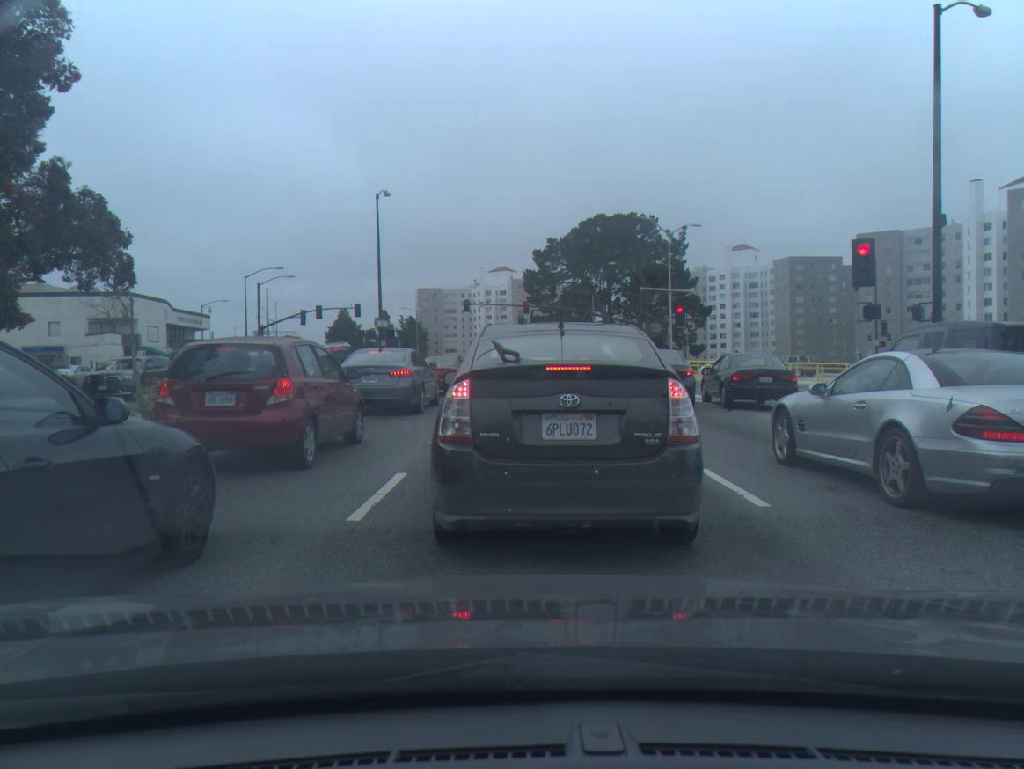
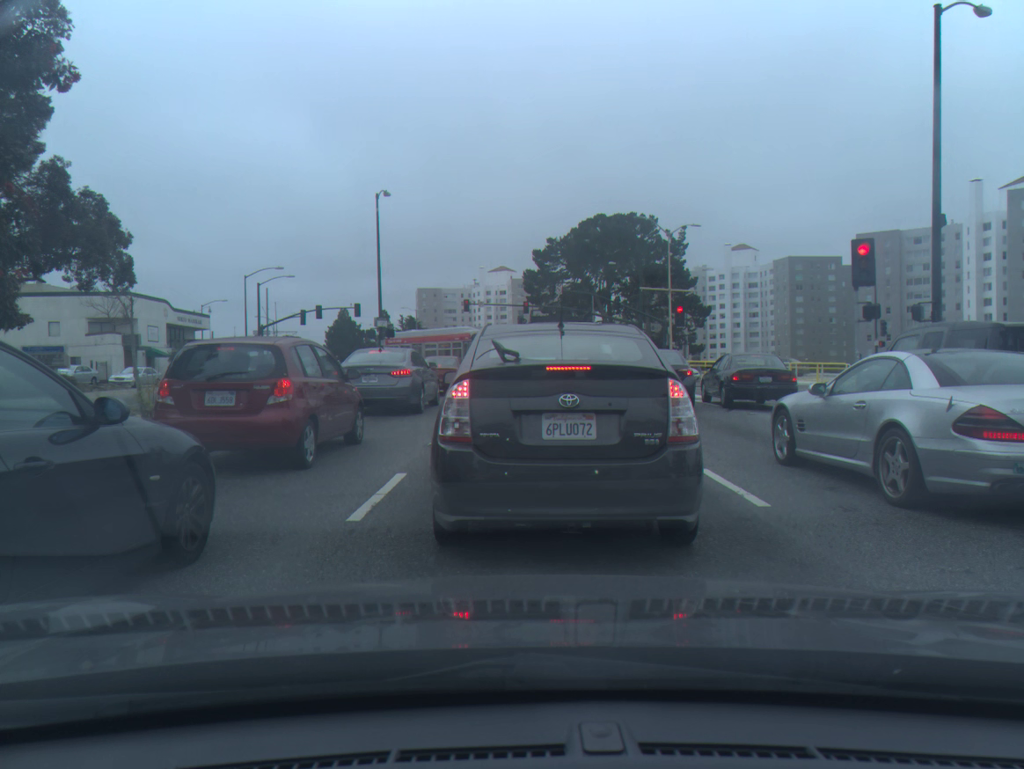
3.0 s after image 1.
(0.0, 0.0) m; 0°
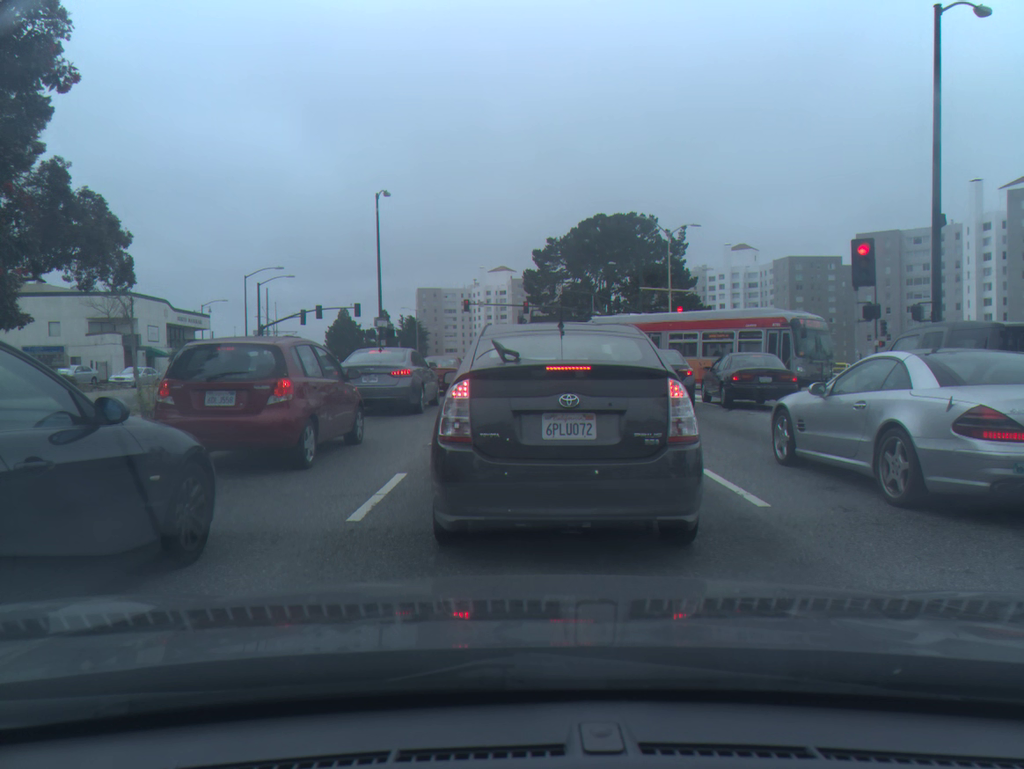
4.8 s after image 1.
(0.0, 0.0) m; 0°
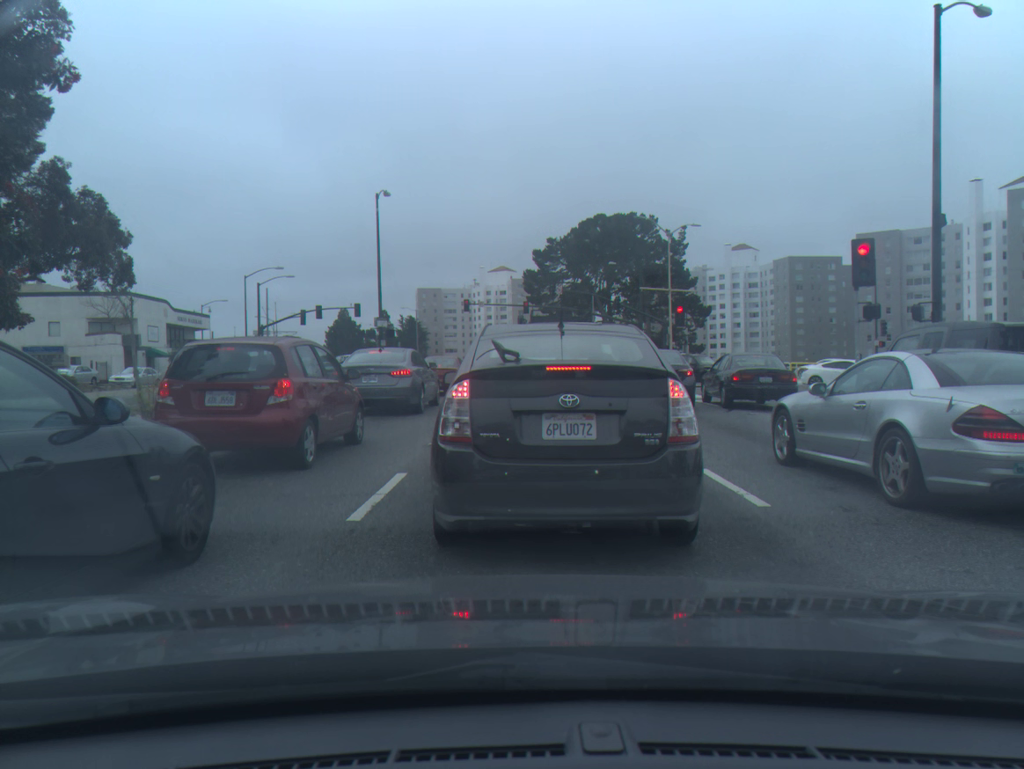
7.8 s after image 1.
(0.0, 0.0) m; 0°
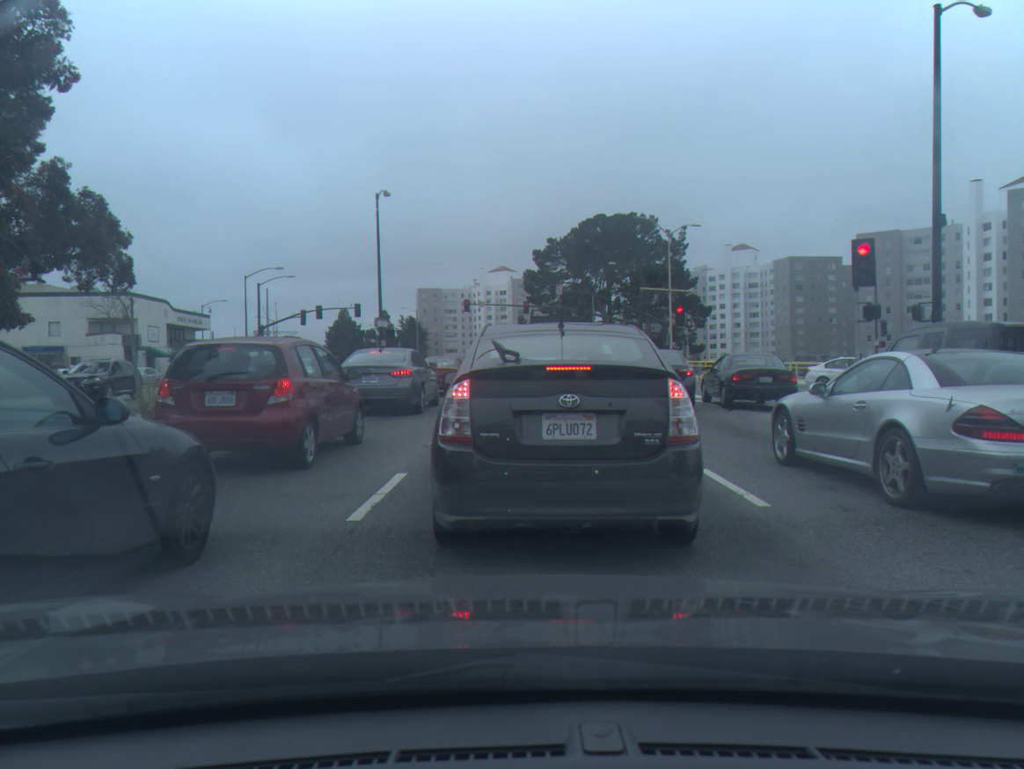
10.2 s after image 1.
(0.0, +0.1) m; 0°
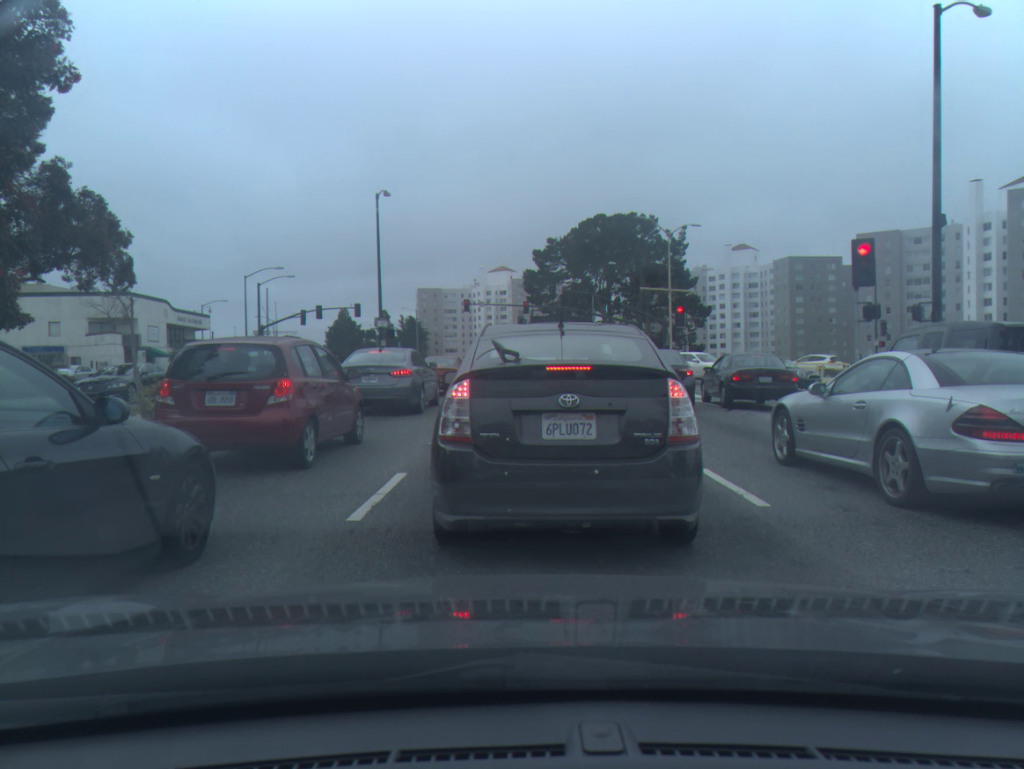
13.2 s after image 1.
(0.0, +0.1) m; 0°
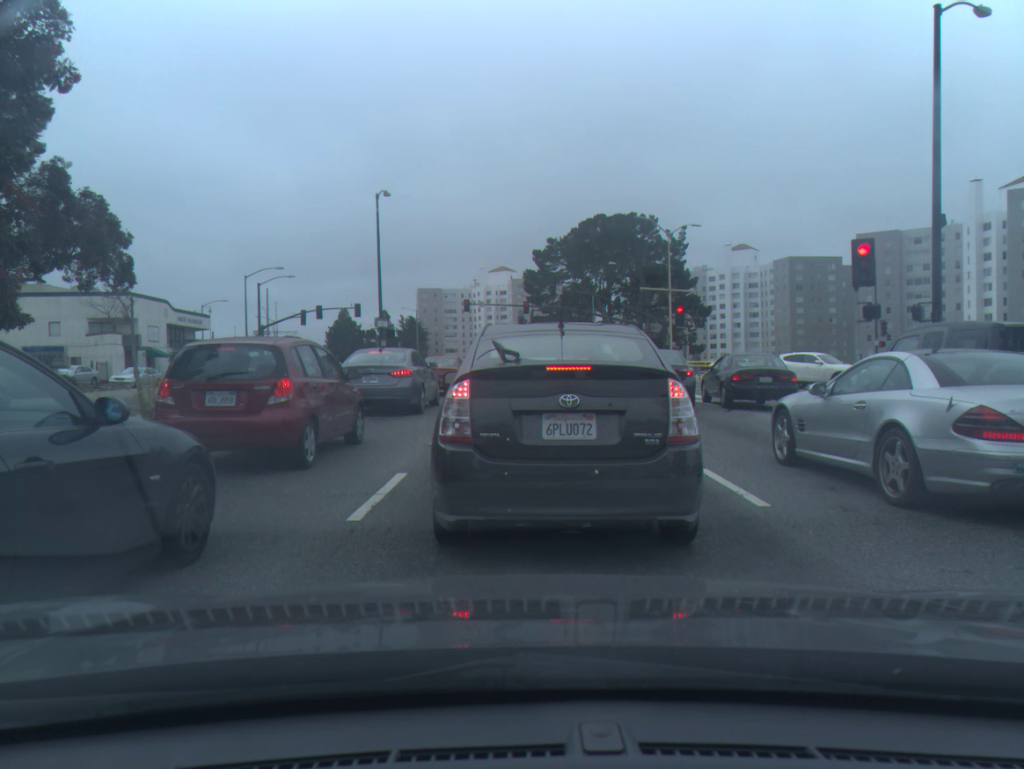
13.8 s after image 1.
(0.0, 0.0) m; 0°
